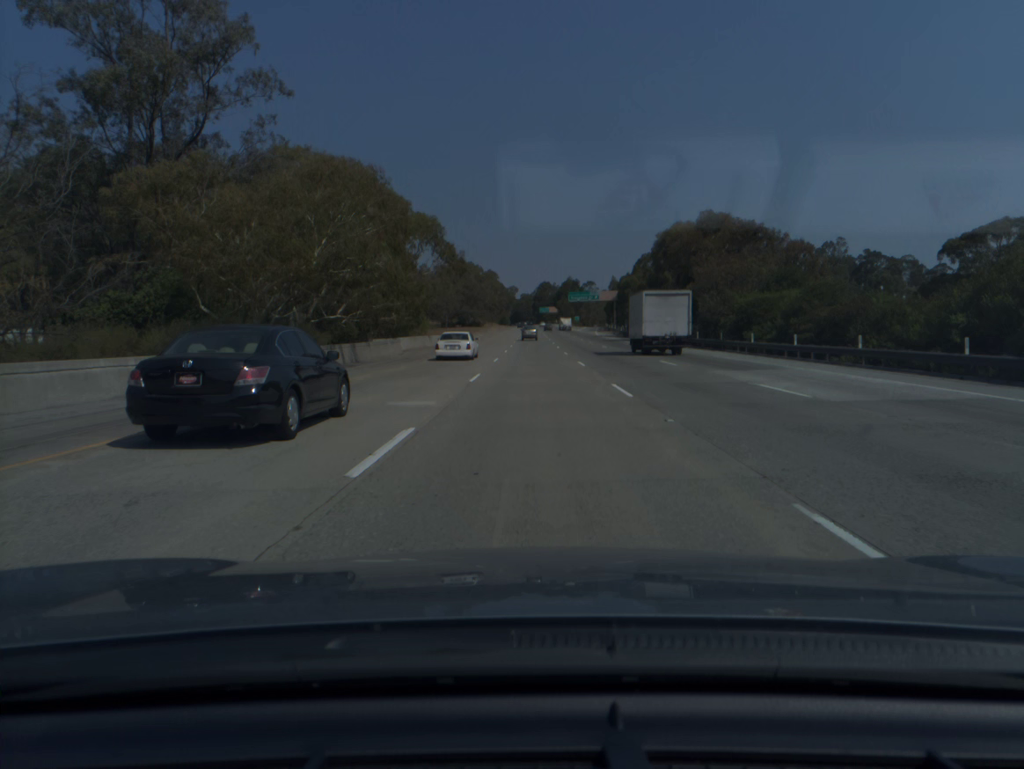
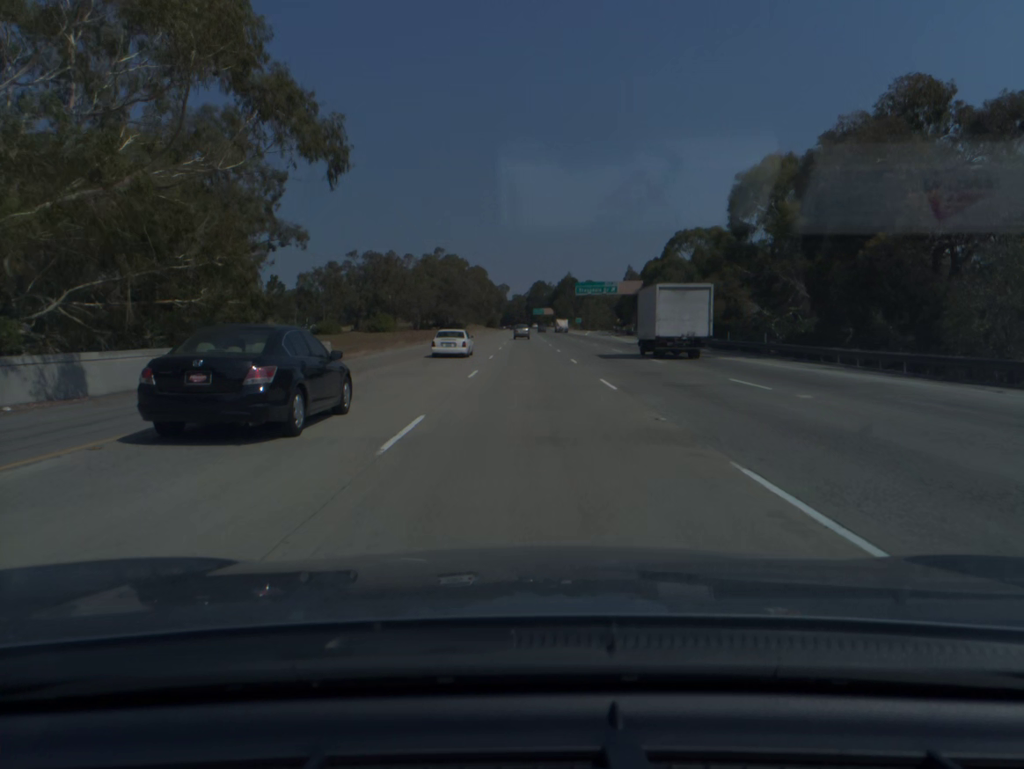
(+0.3, +42.3) m; +1°
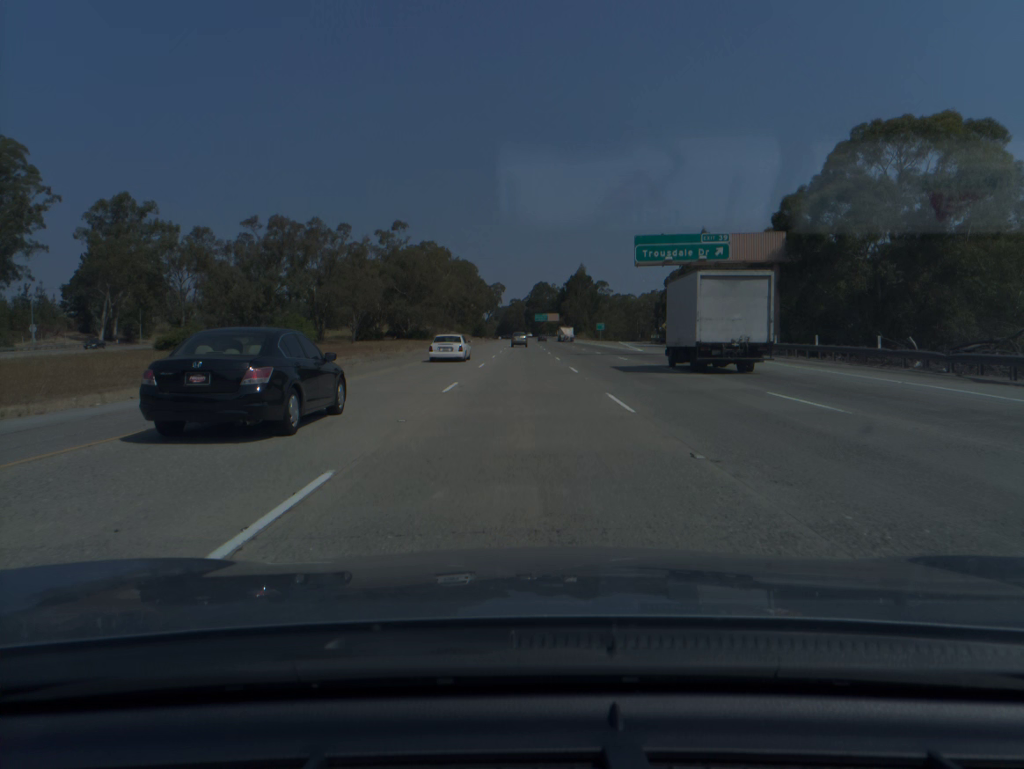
(+0.1, +63.4) m; 0°
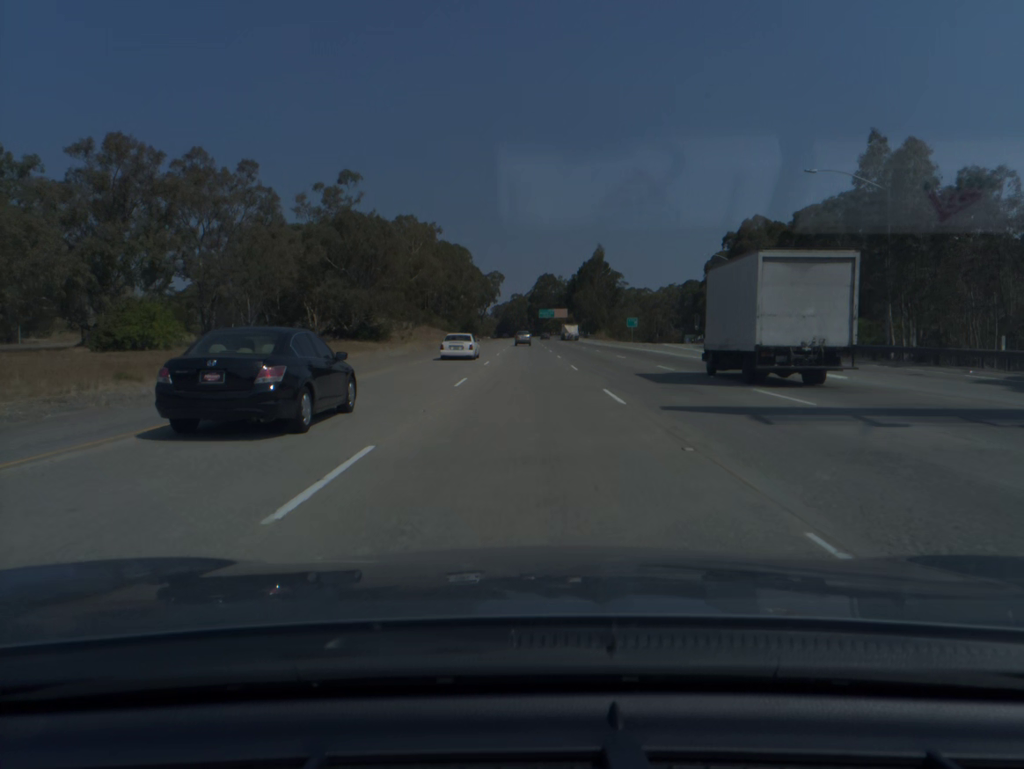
(-0.1, +42.2) m; 0°
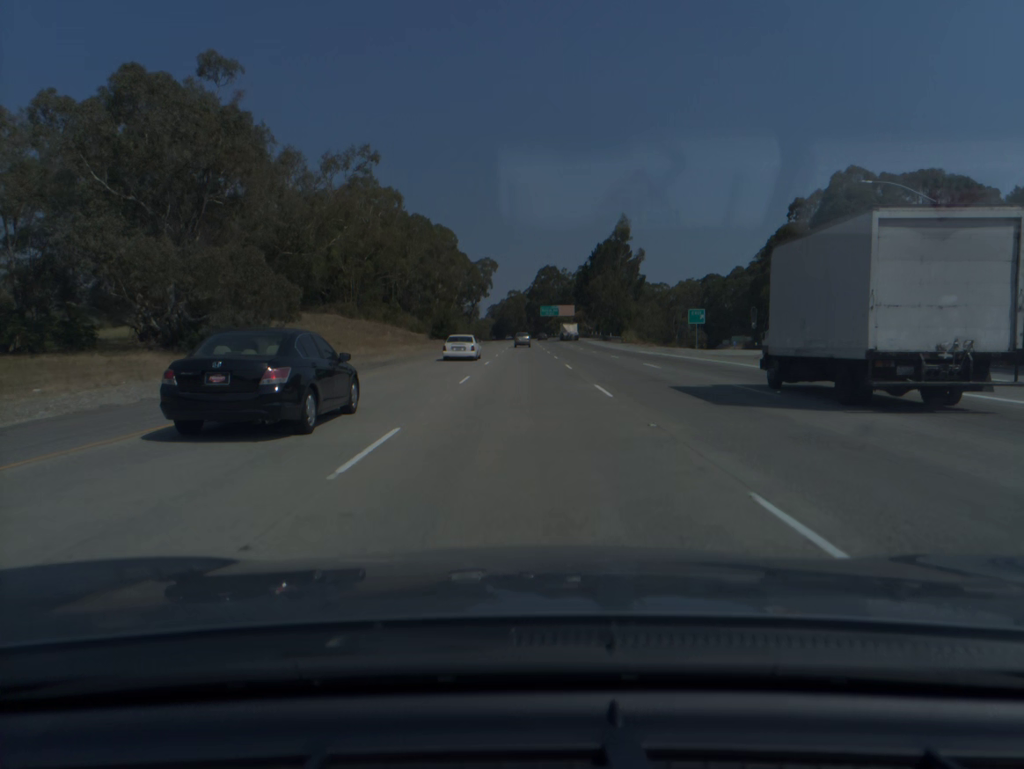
(+0.1, +42.1) m; 0°
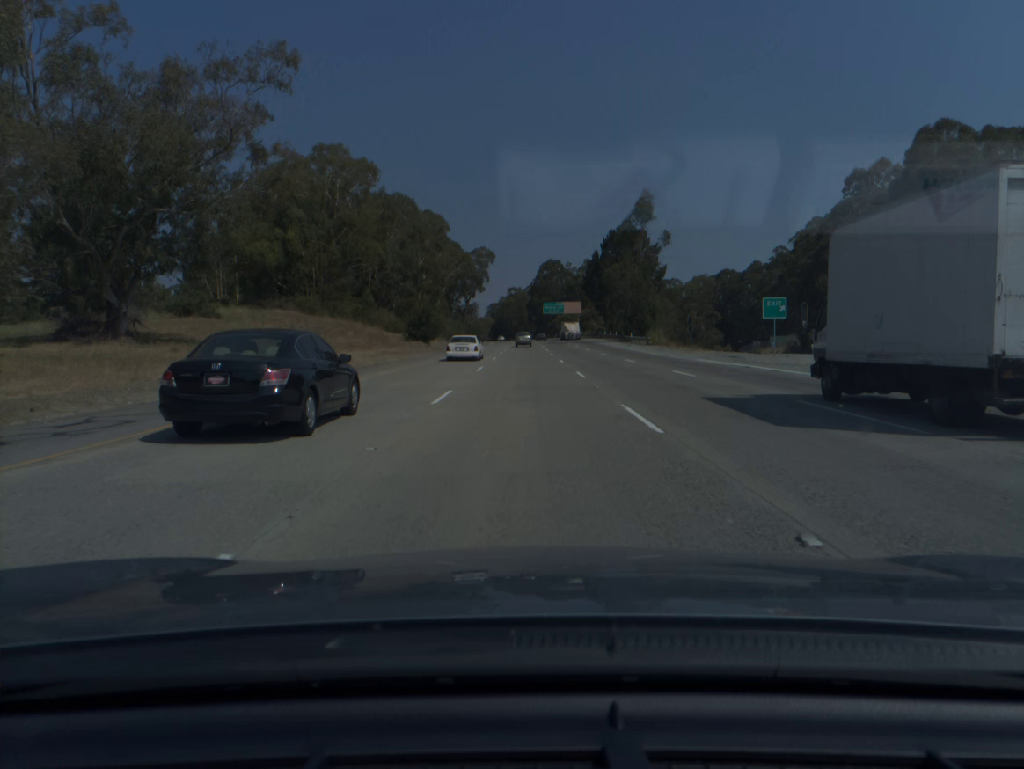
(0.0, +21.1) m; 0°
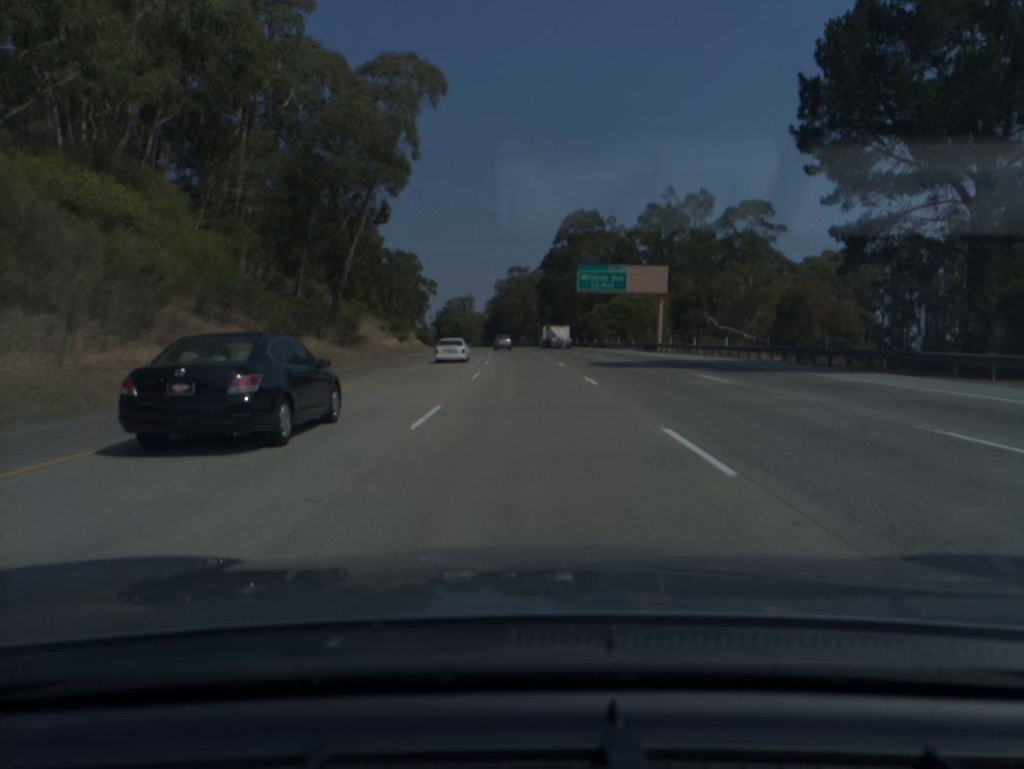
(-0.1, +106.2) m; -1°
